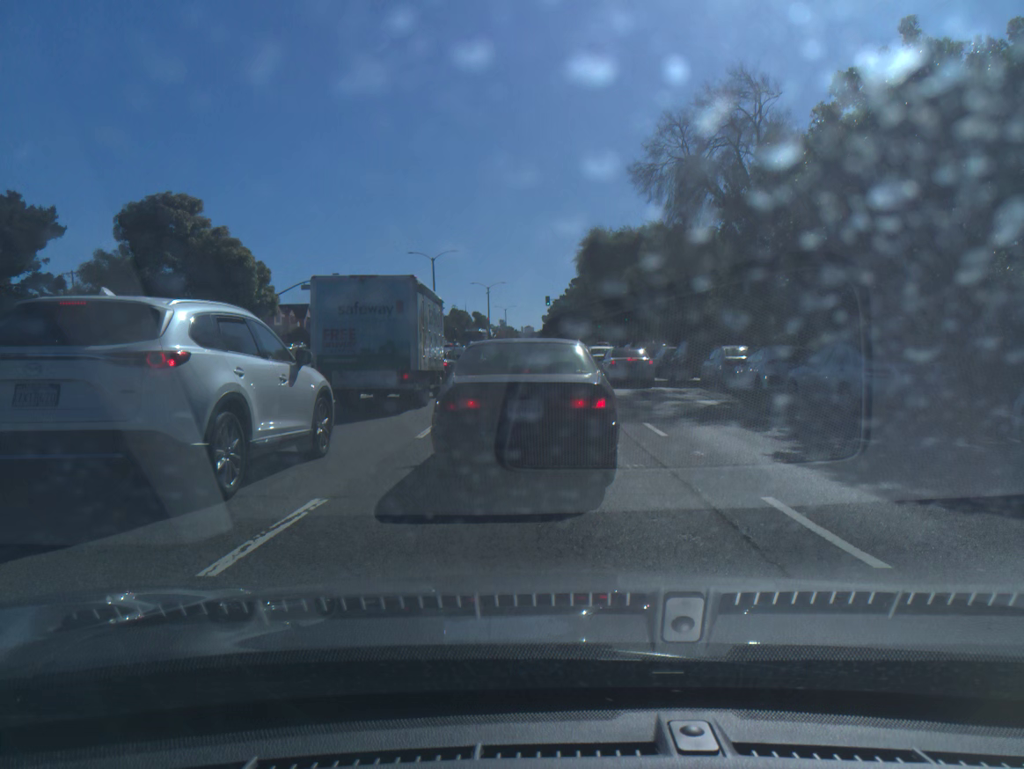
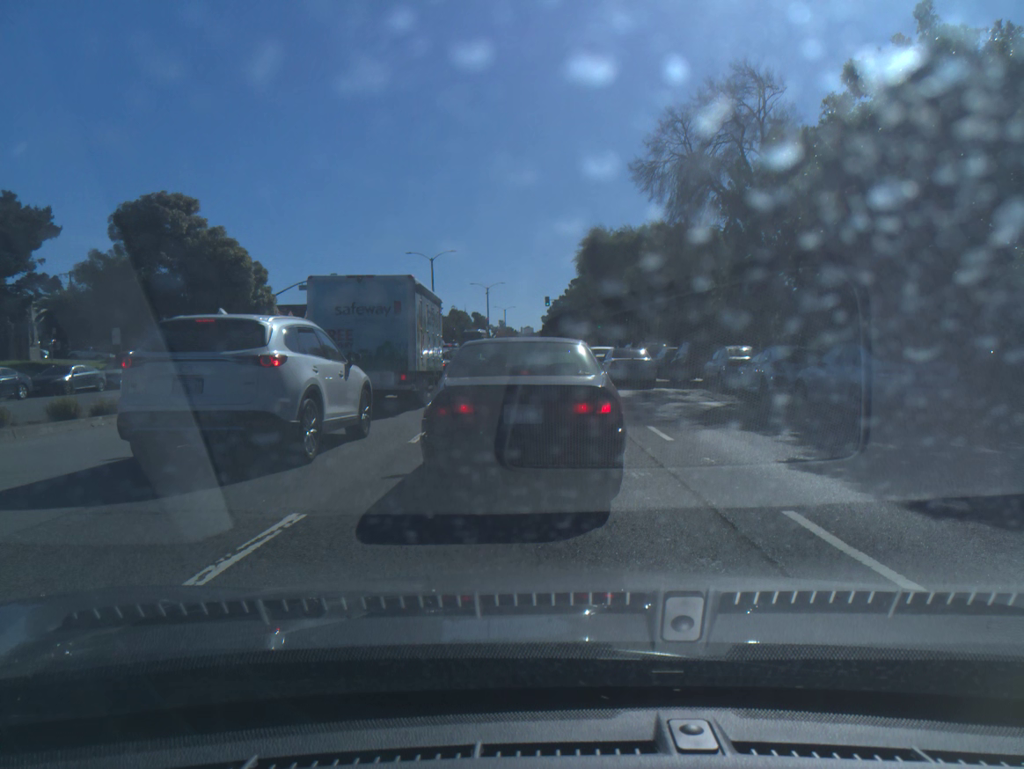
(0.0, +0.6) m; 0°
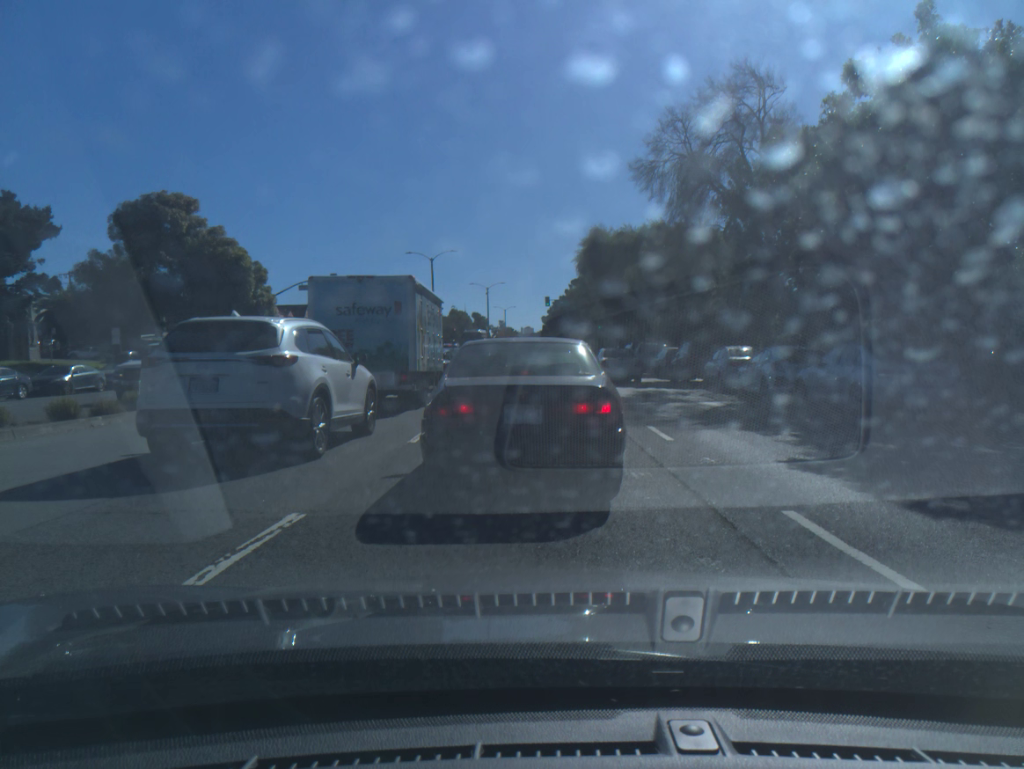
(0.0, 0.0) m; 0°
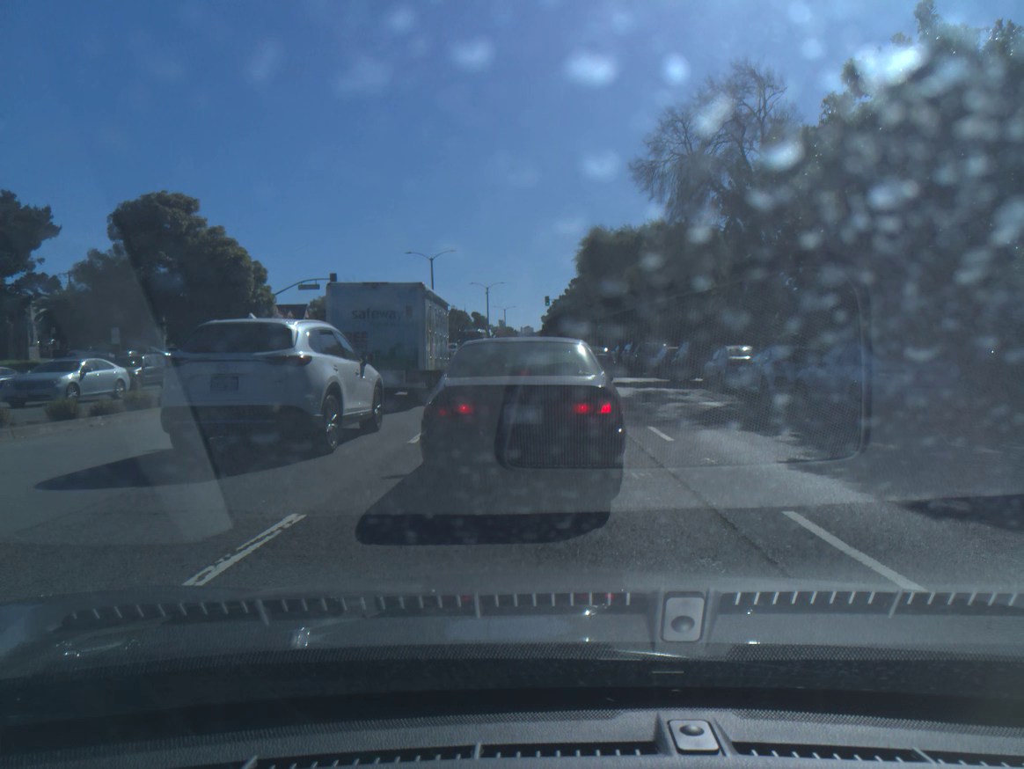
(+0.1, 0.0) m; 0°
